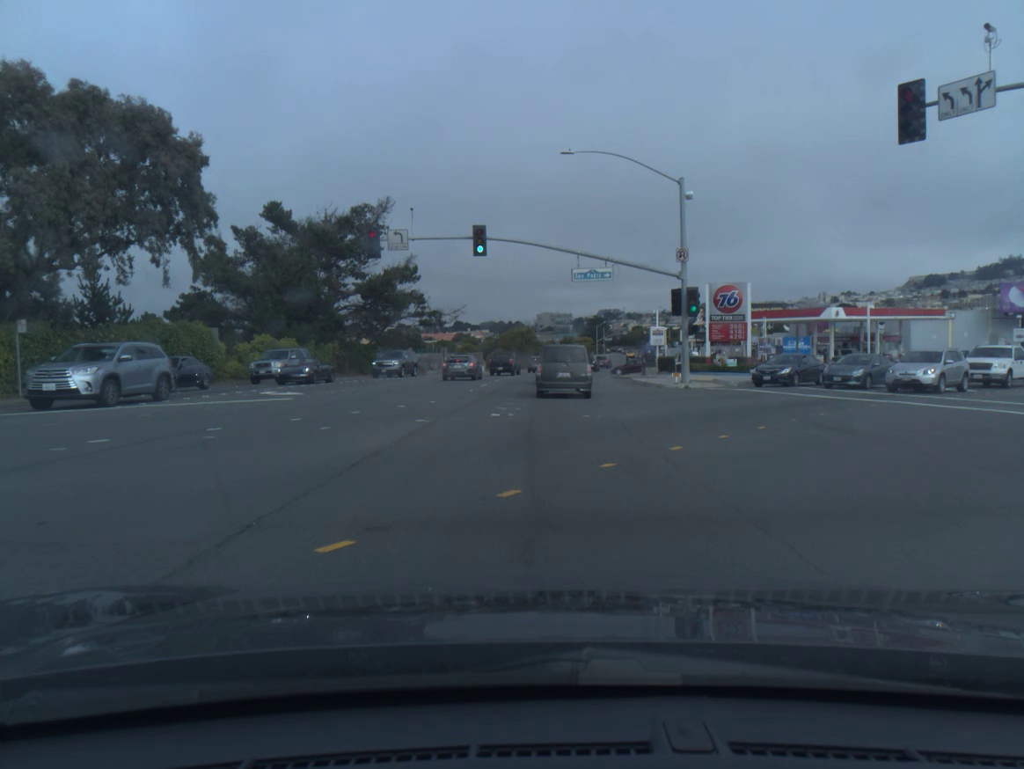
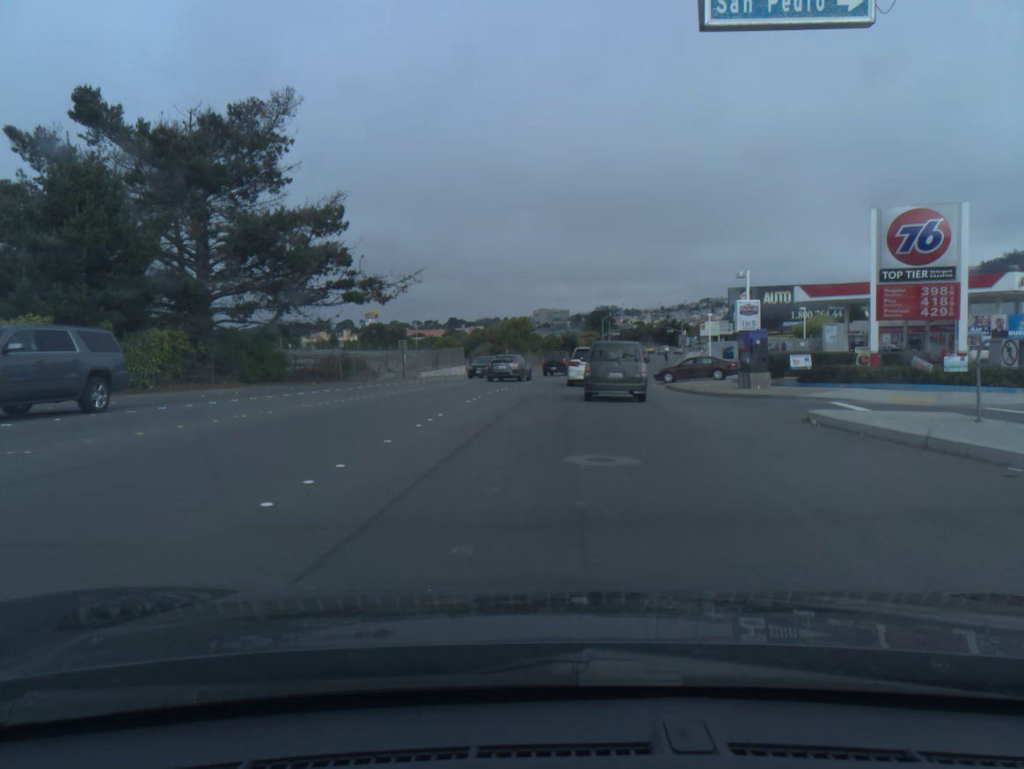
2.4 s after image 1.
(-0.2, +27.0) m; 0°
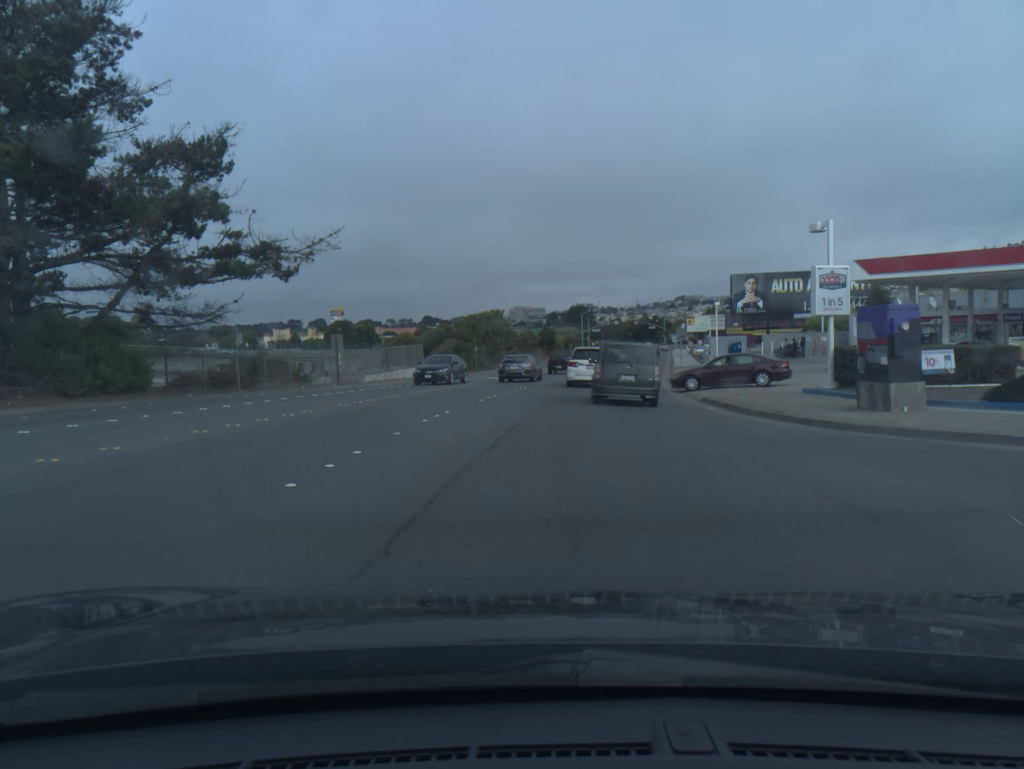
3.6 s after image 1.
(+0.2, +13.5) m; +2°
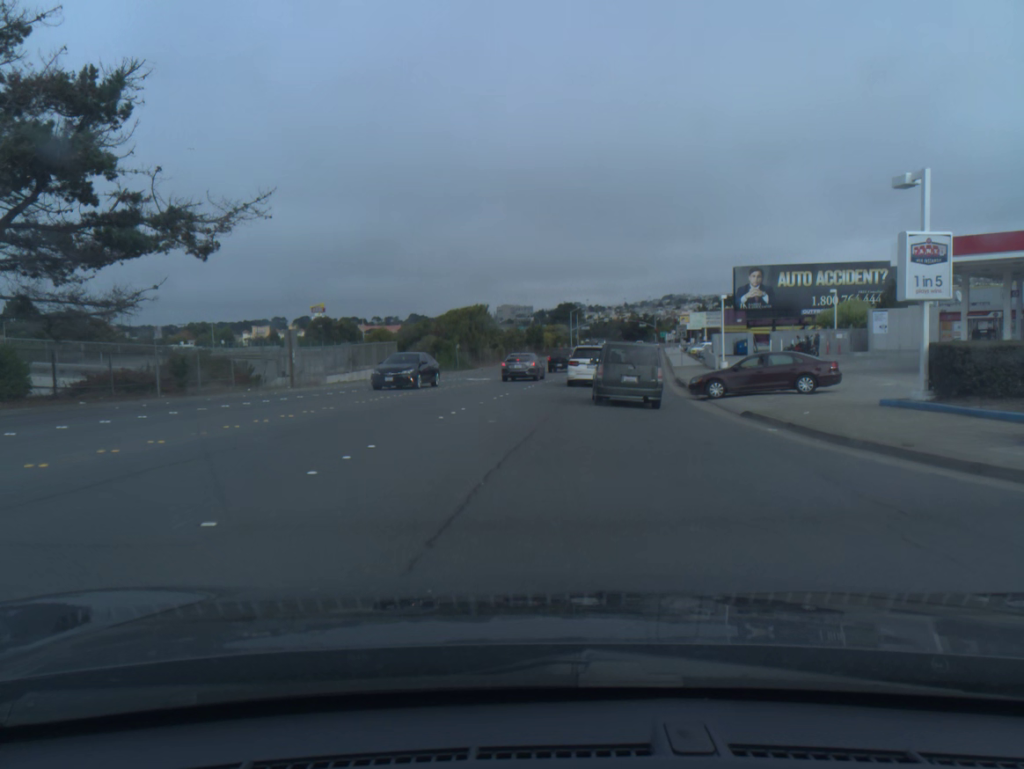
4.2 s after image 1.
(0.0, +6.6) m; +1°
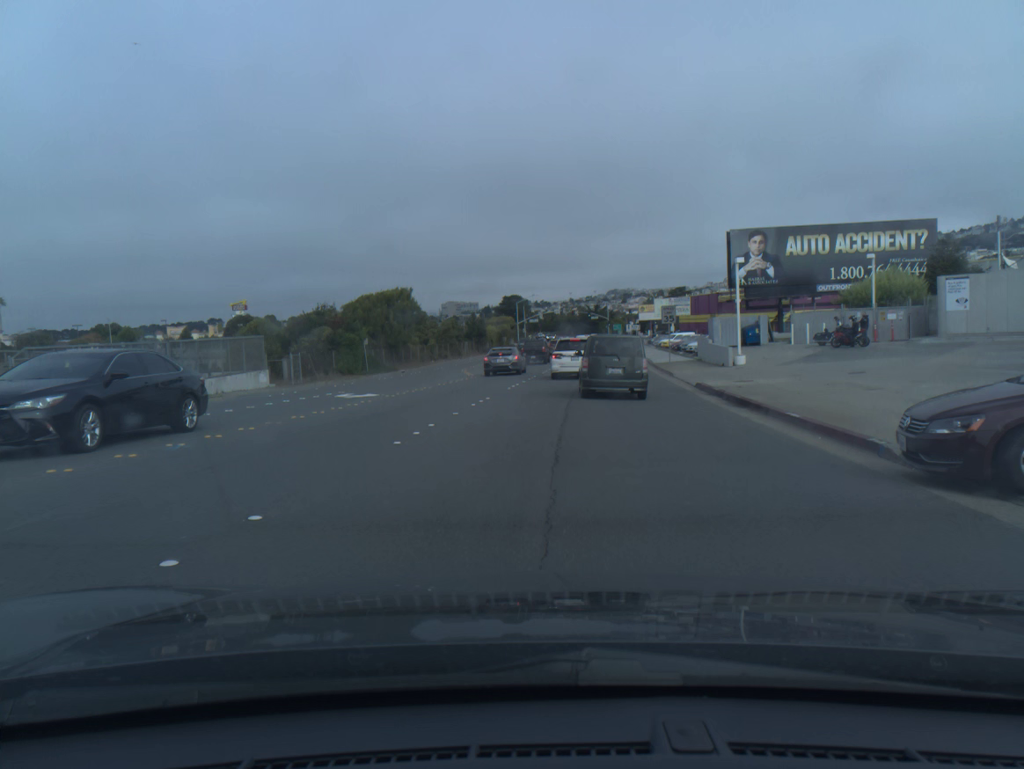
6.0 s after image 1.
(+0.7, +19.4) m; +4°
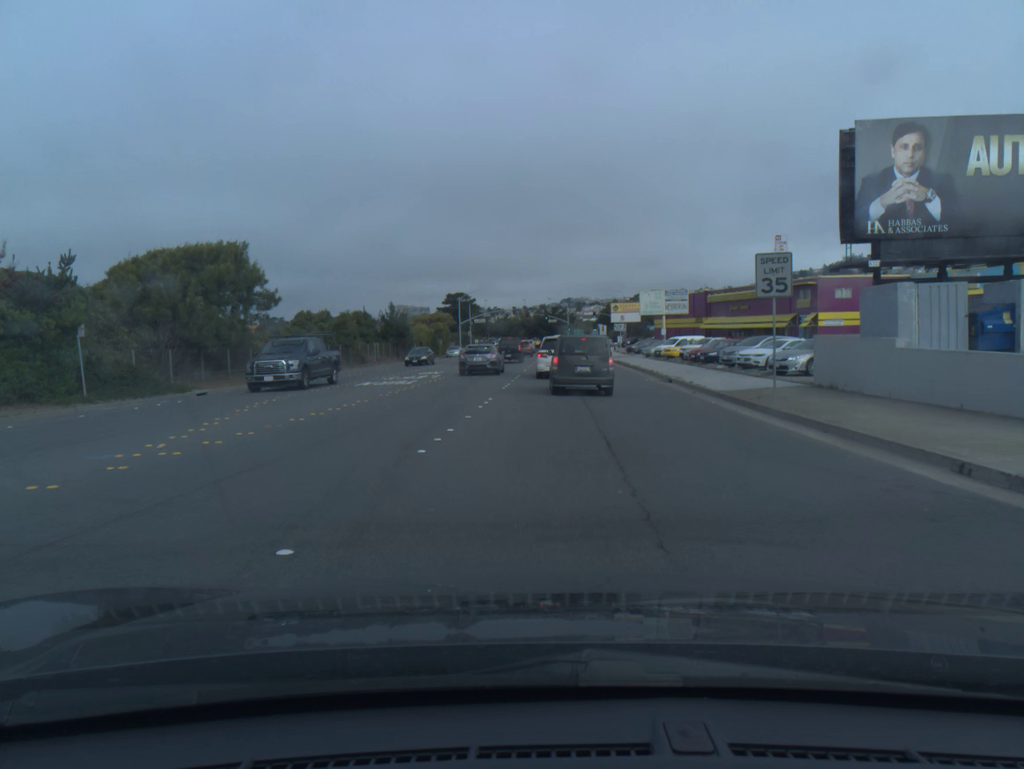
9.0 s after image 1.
(+0.9, +30.6) m; +3°
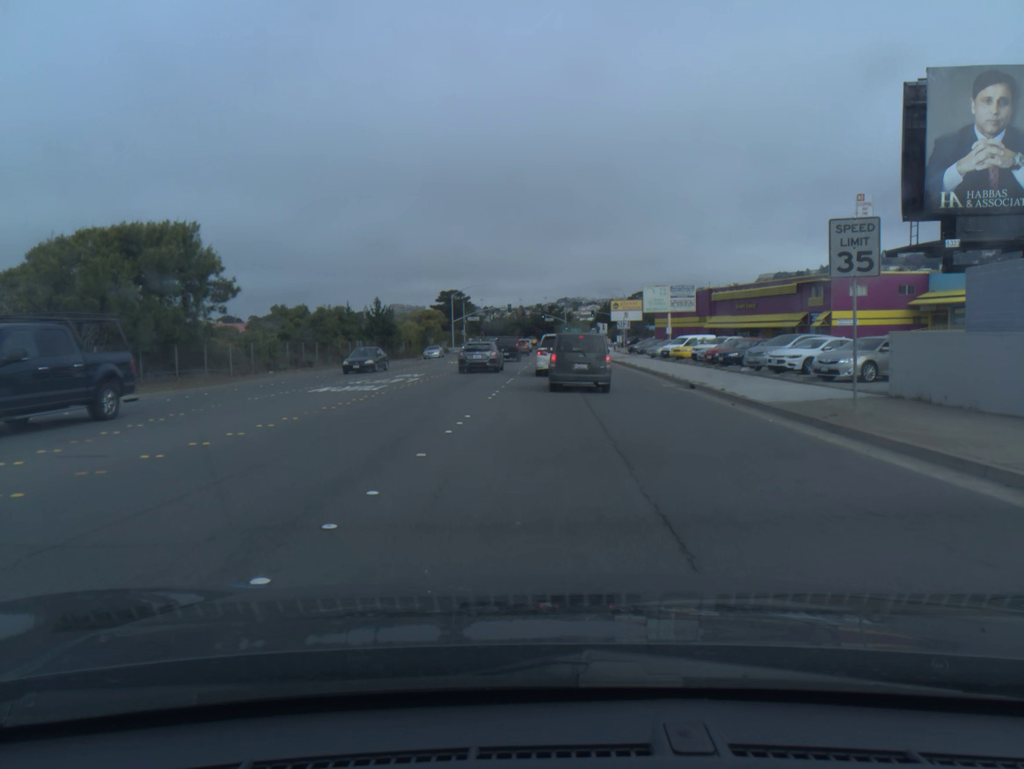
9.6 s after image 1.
(0.0, +5.5) m; 0°
